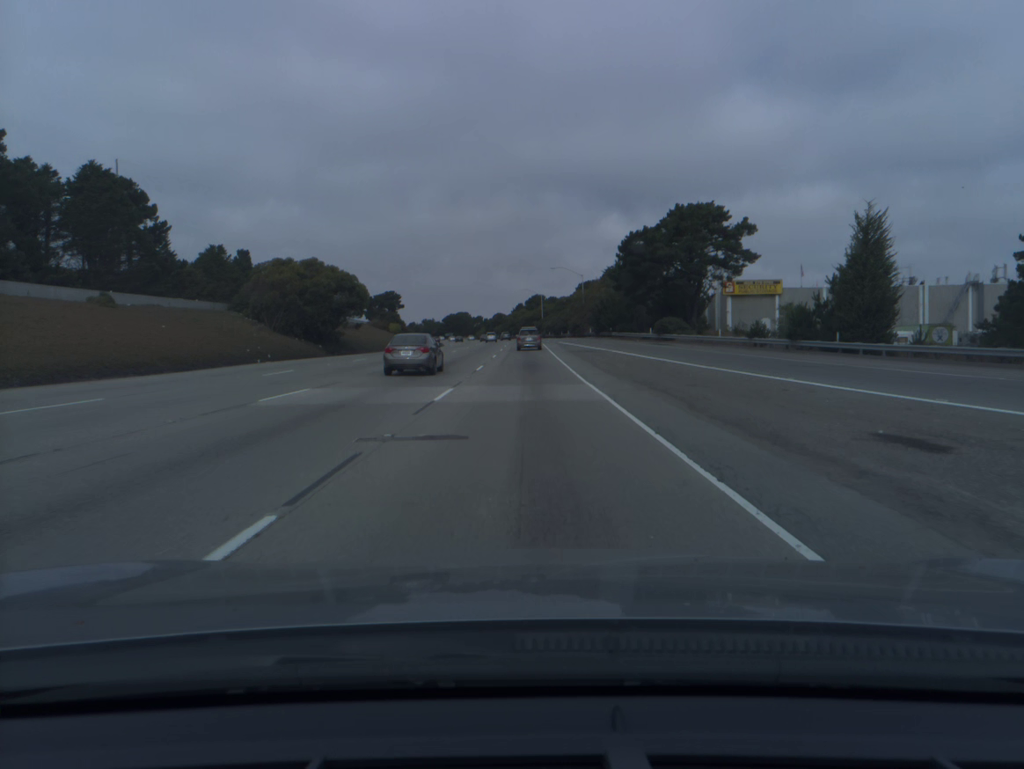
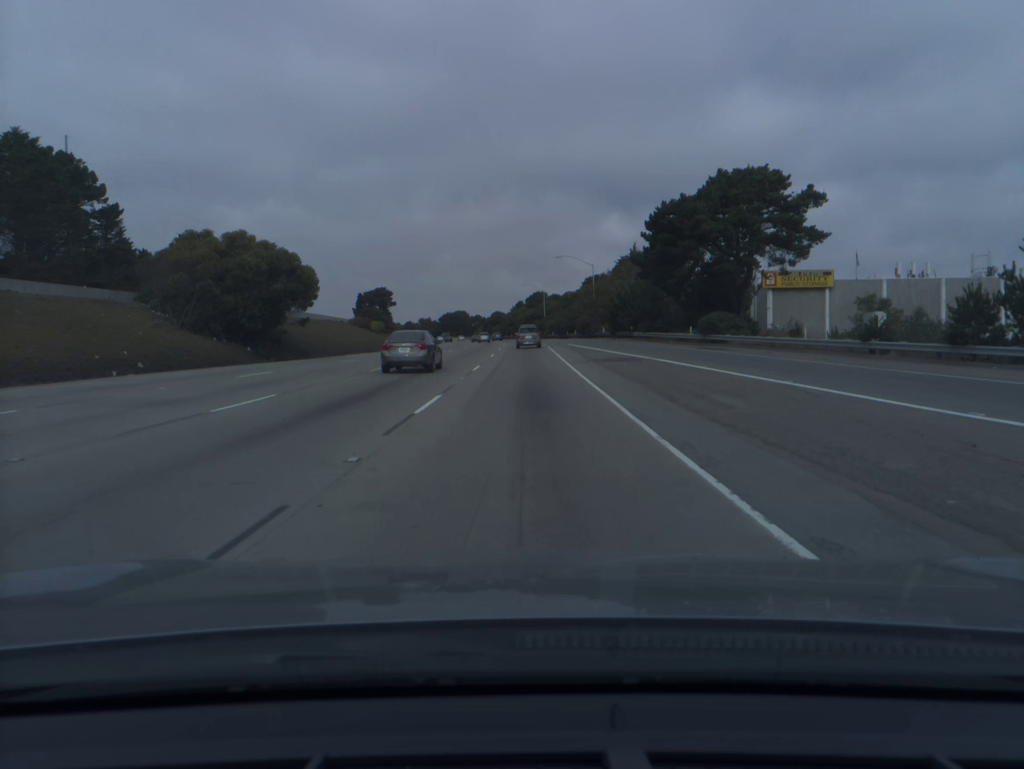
(0.0, +17.5) m; 0°
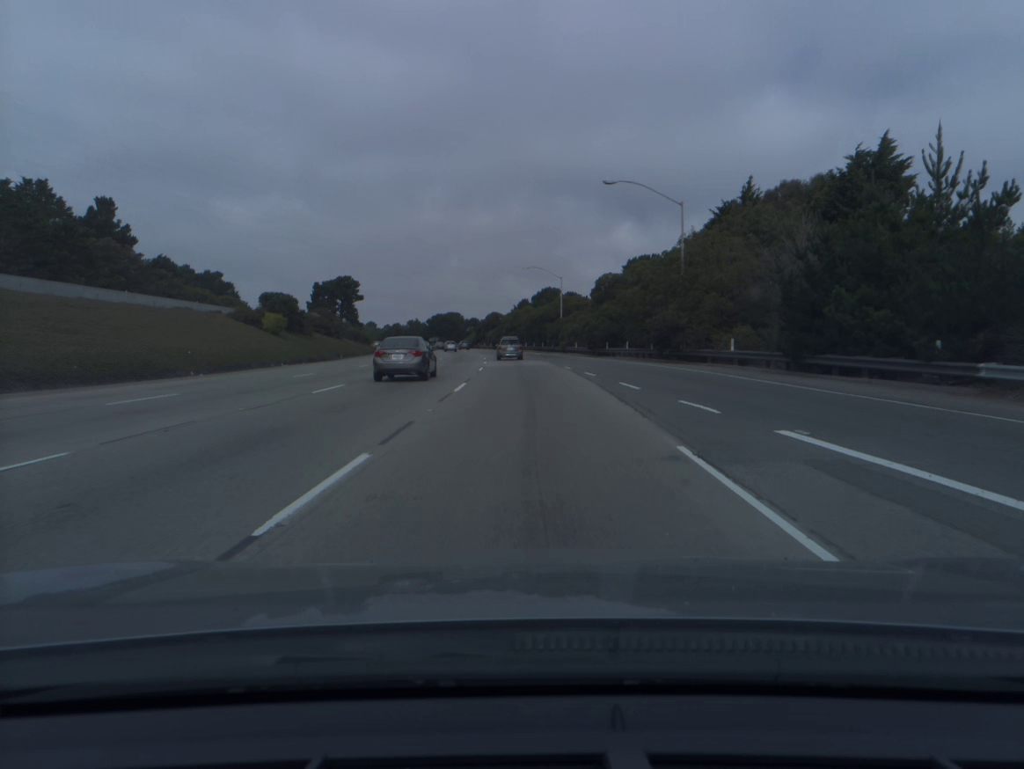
(-0.1, +52.2) m; 0°
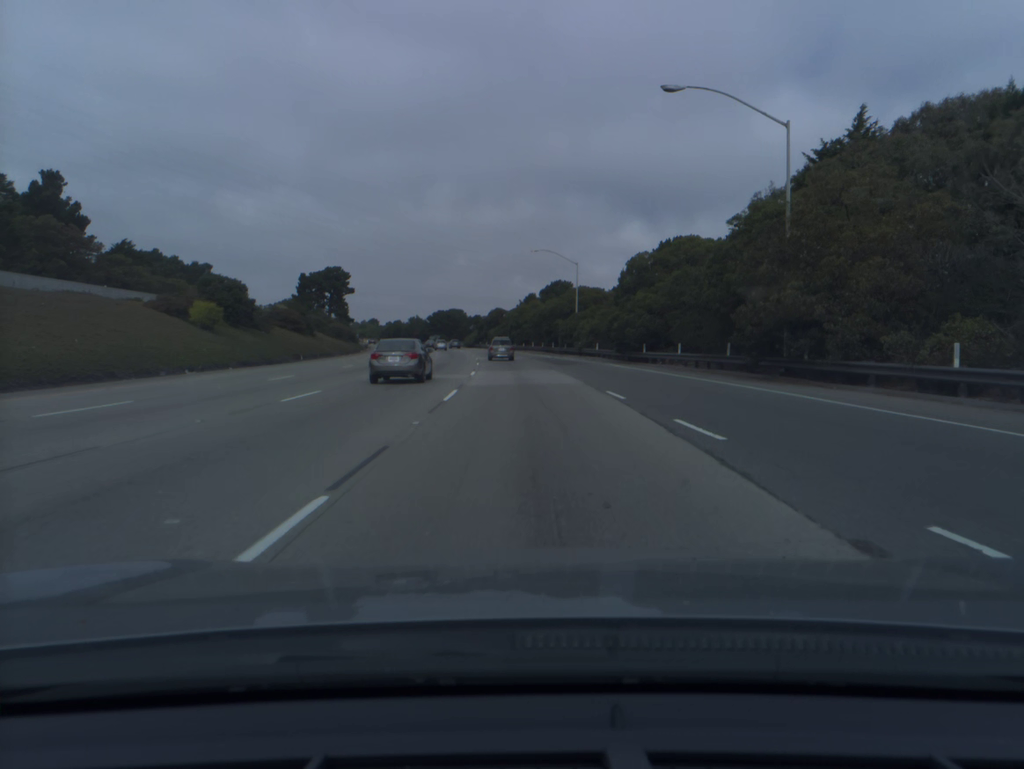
(-0.1, +17.3) m; 0°
